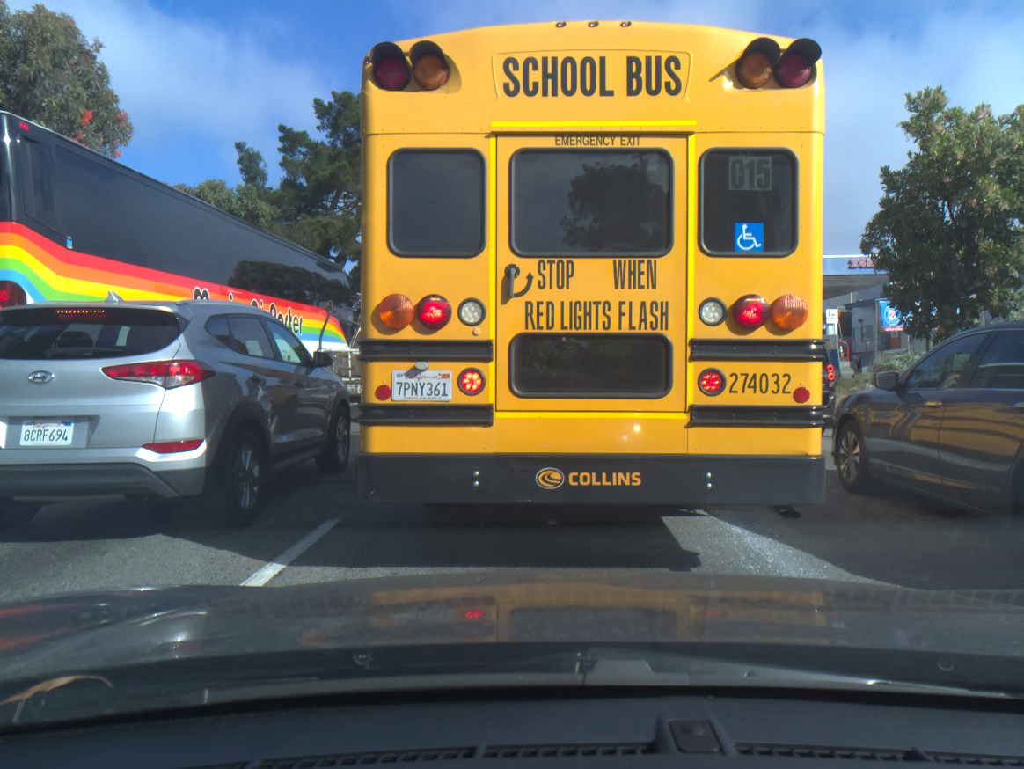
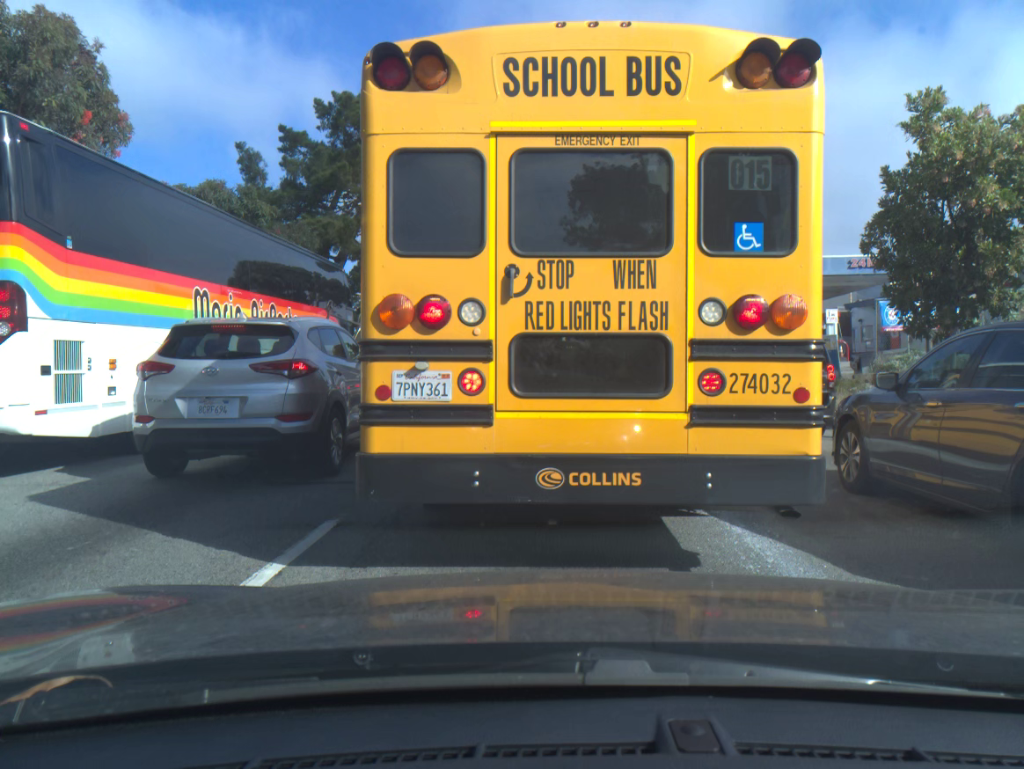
(0.0, 0.0) m; 0°
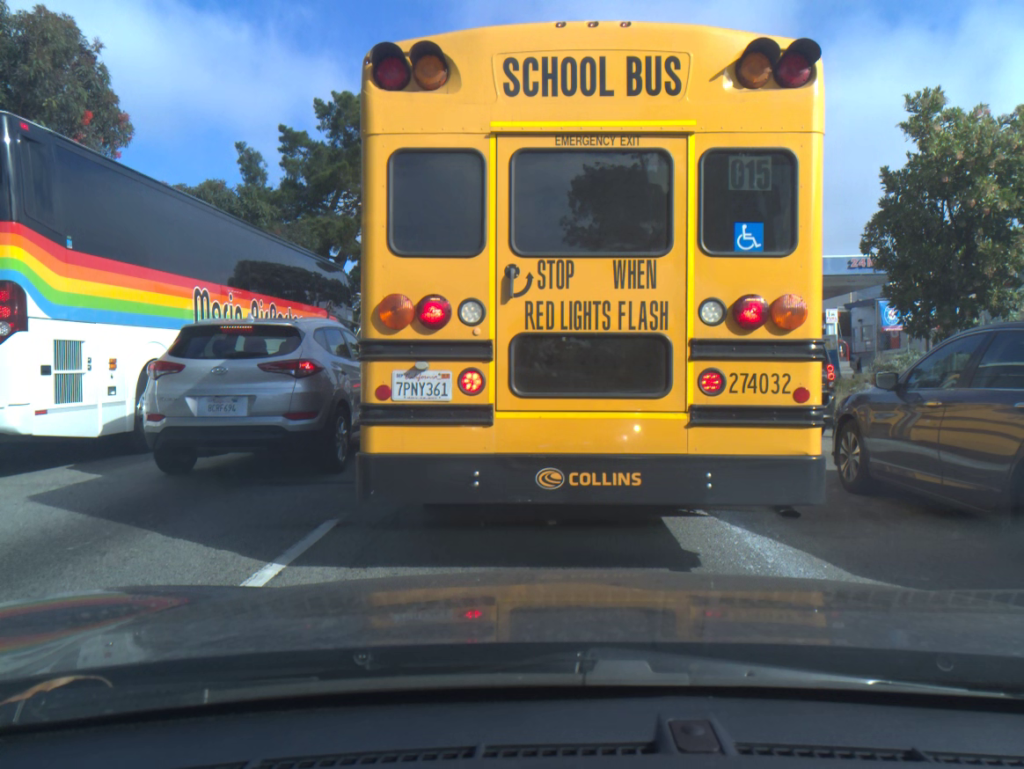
(0.0, 0.0) m; 0°
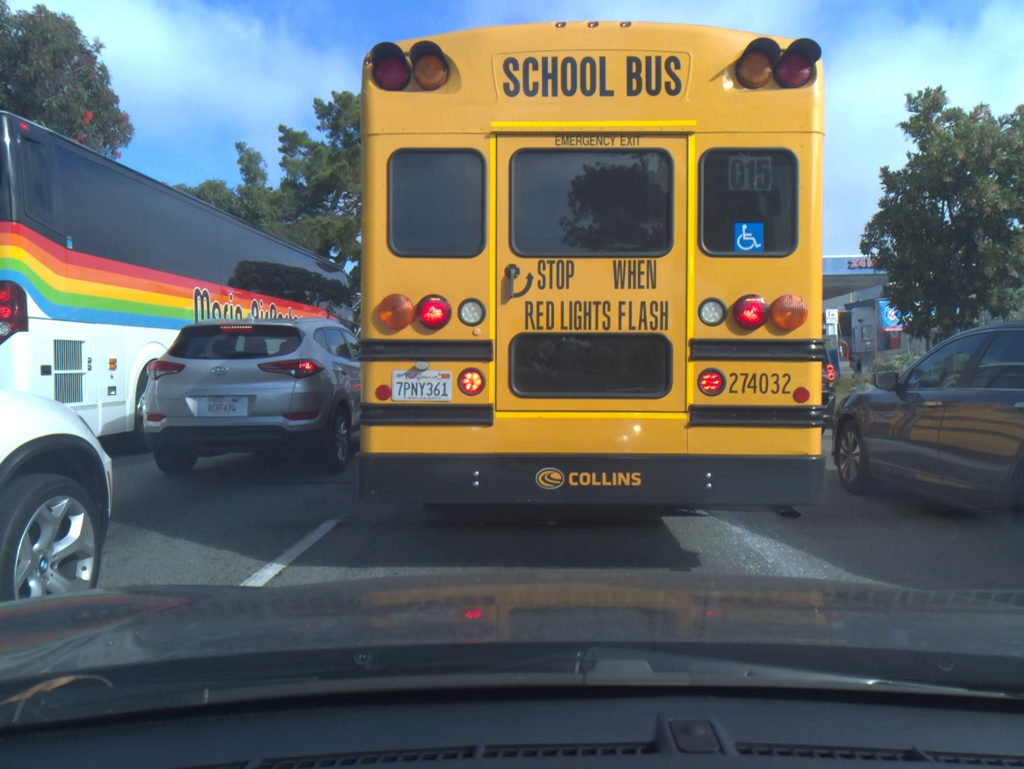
(0.0, 0.0) m; 0°
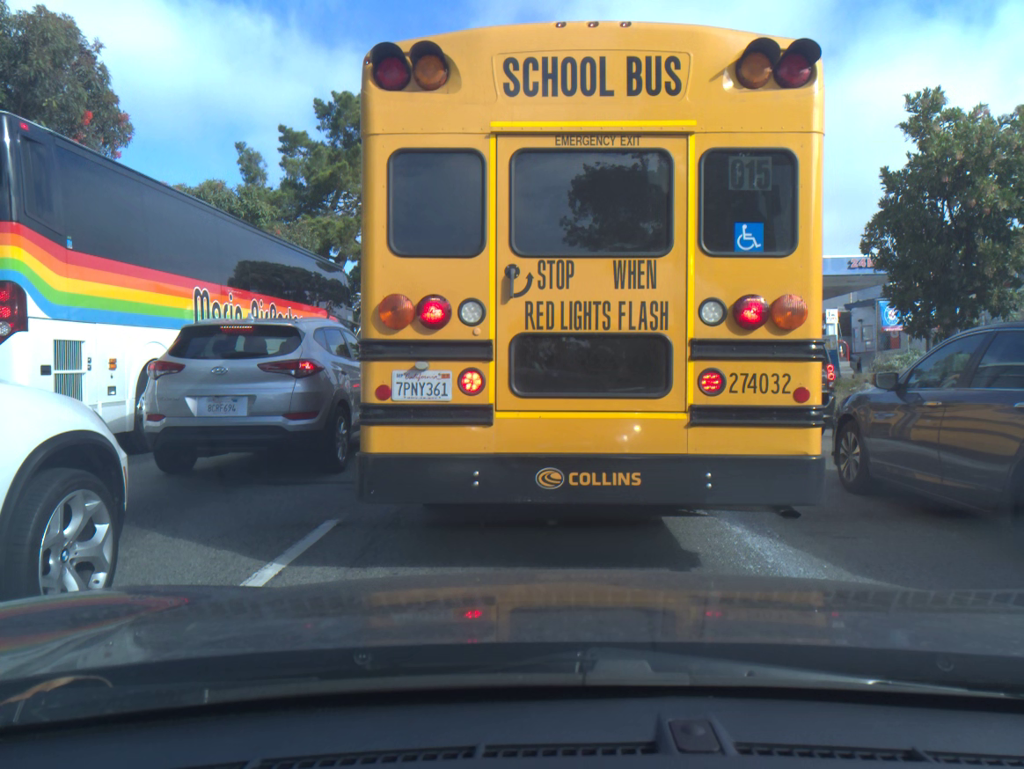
(0.0, 0.0) m; 0°
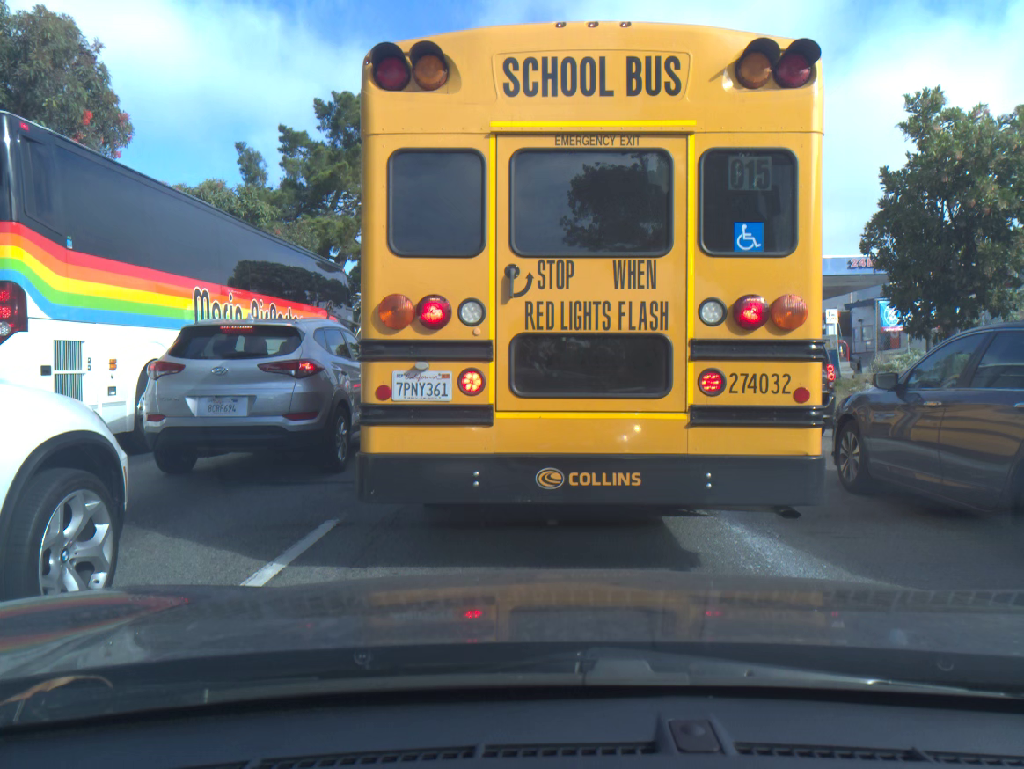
(0.0, 0.0) m; 0°
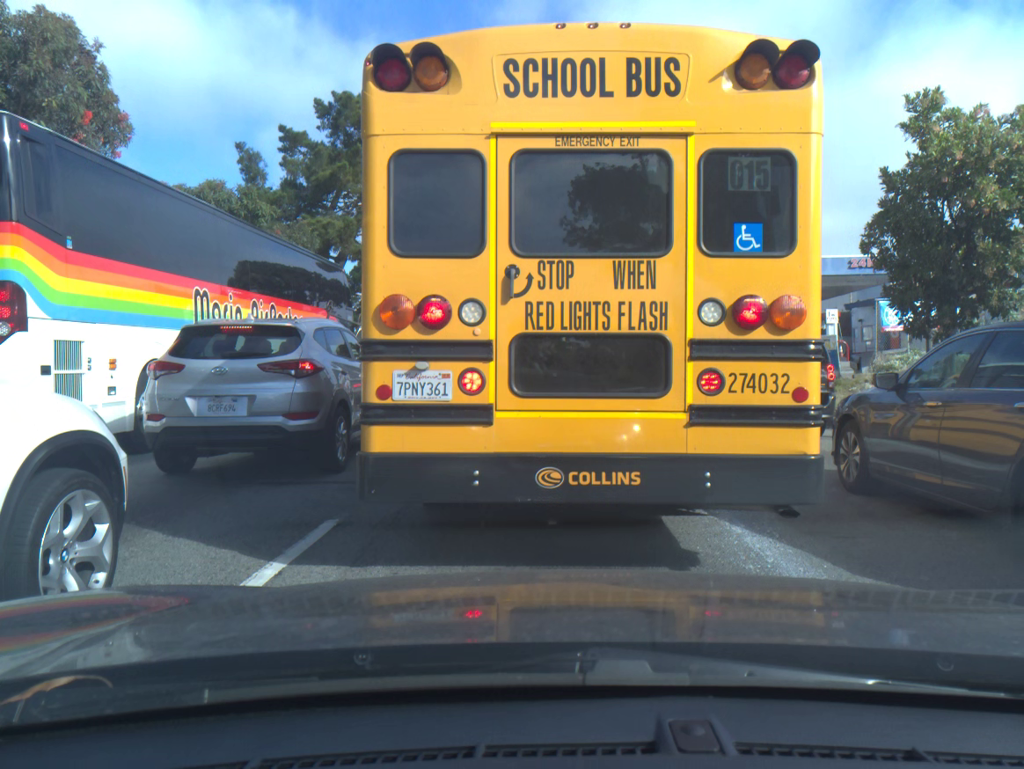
(0.0, 0.0) m; 0°
